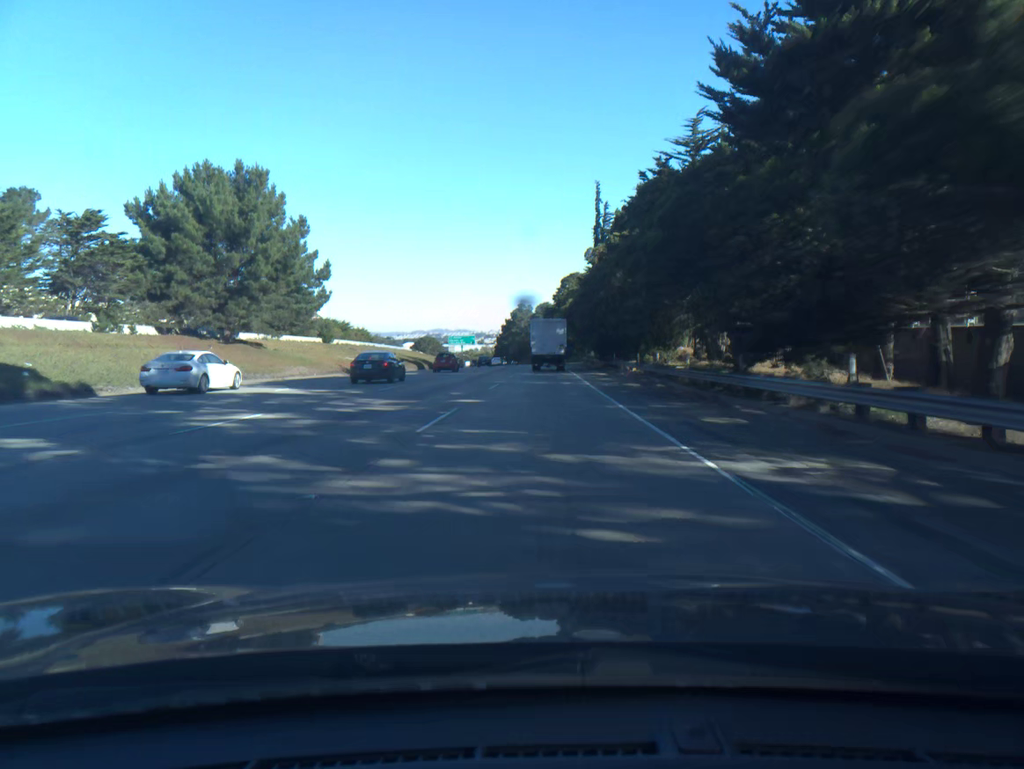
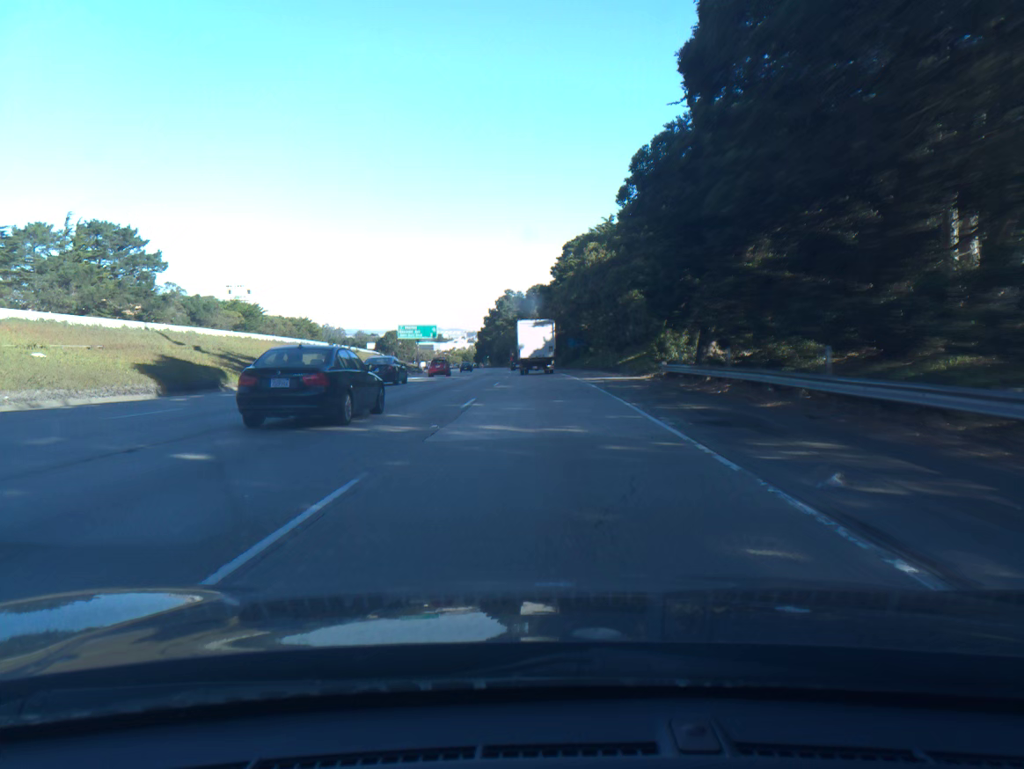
(+0.2, +67.2) m; +1°
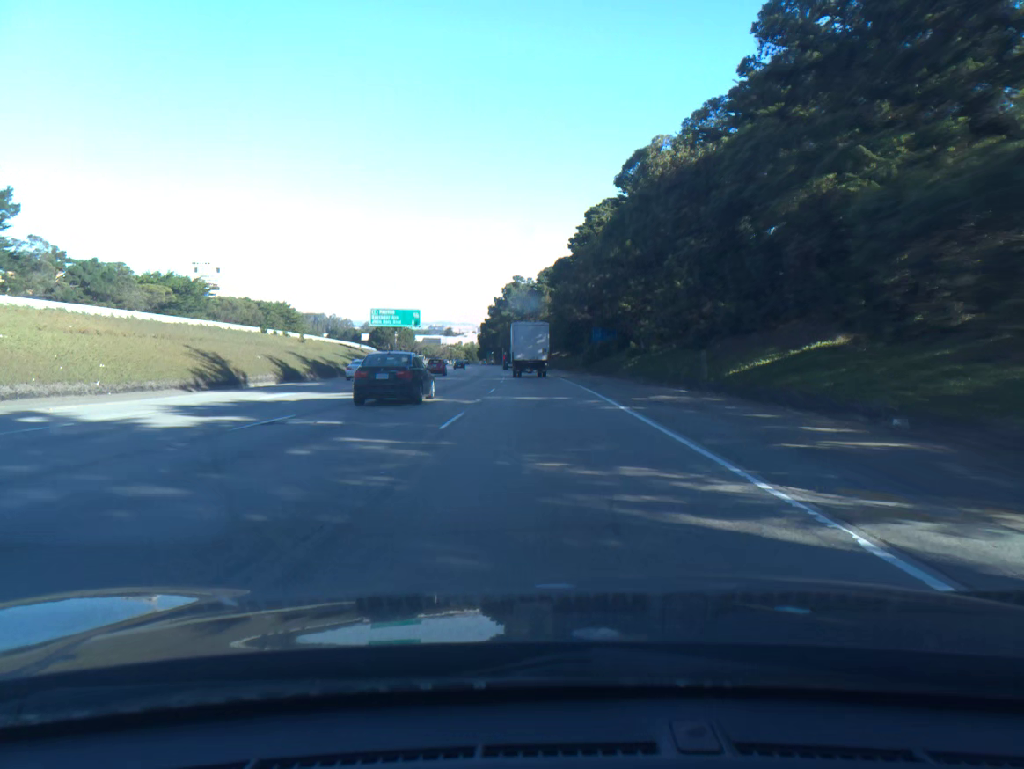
(-0.2, +33.4) m; -1°
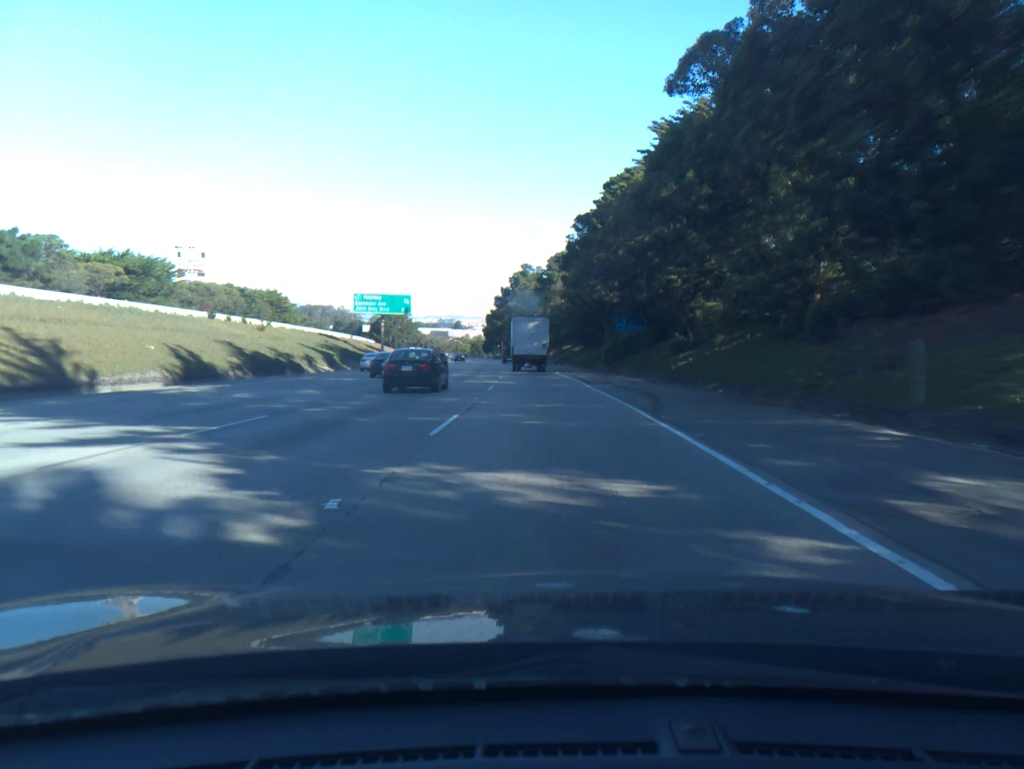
(-0.1, +16.7) m; -1°
